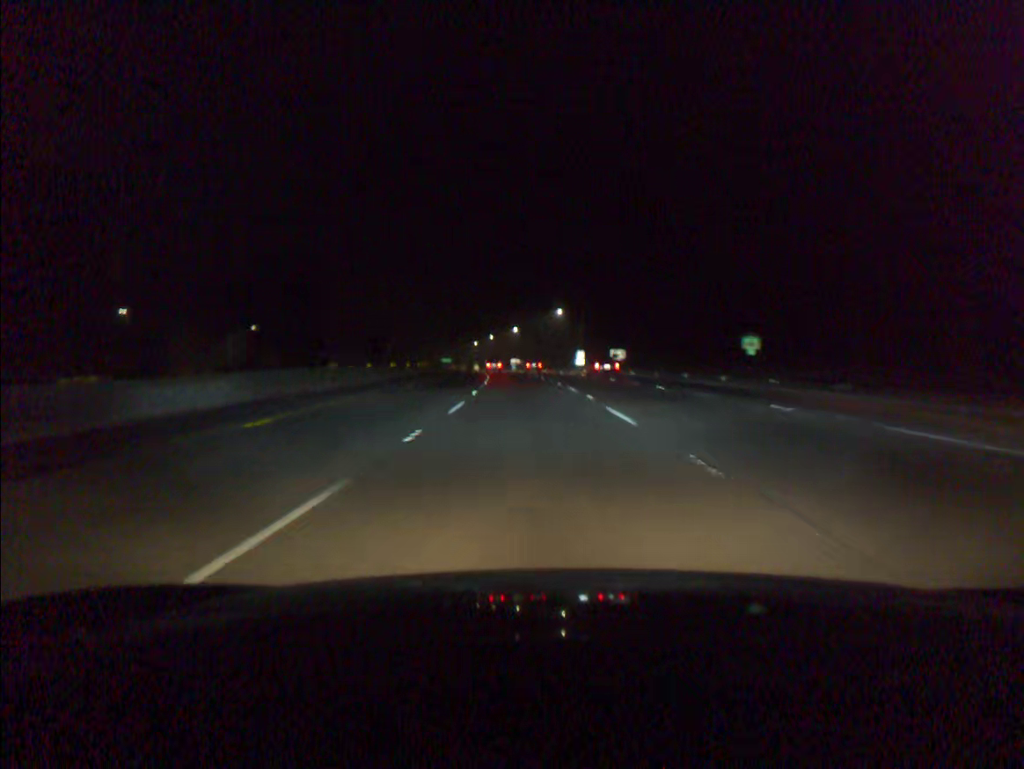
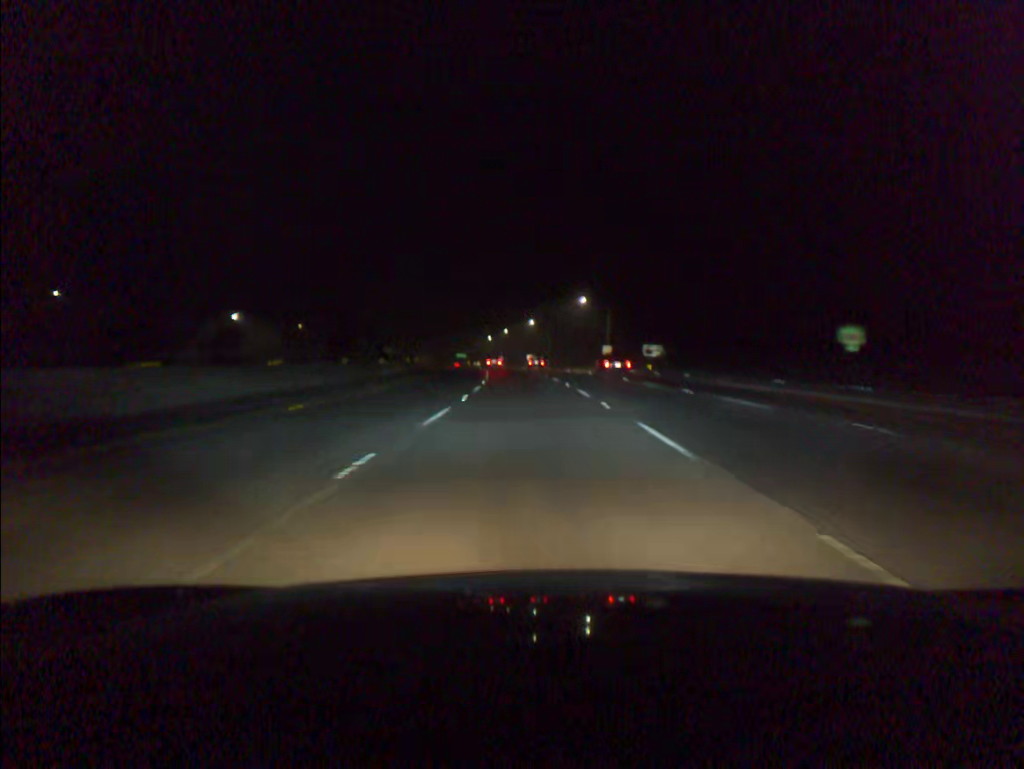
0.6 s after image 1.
(-0.2, +19.1) m; -1°
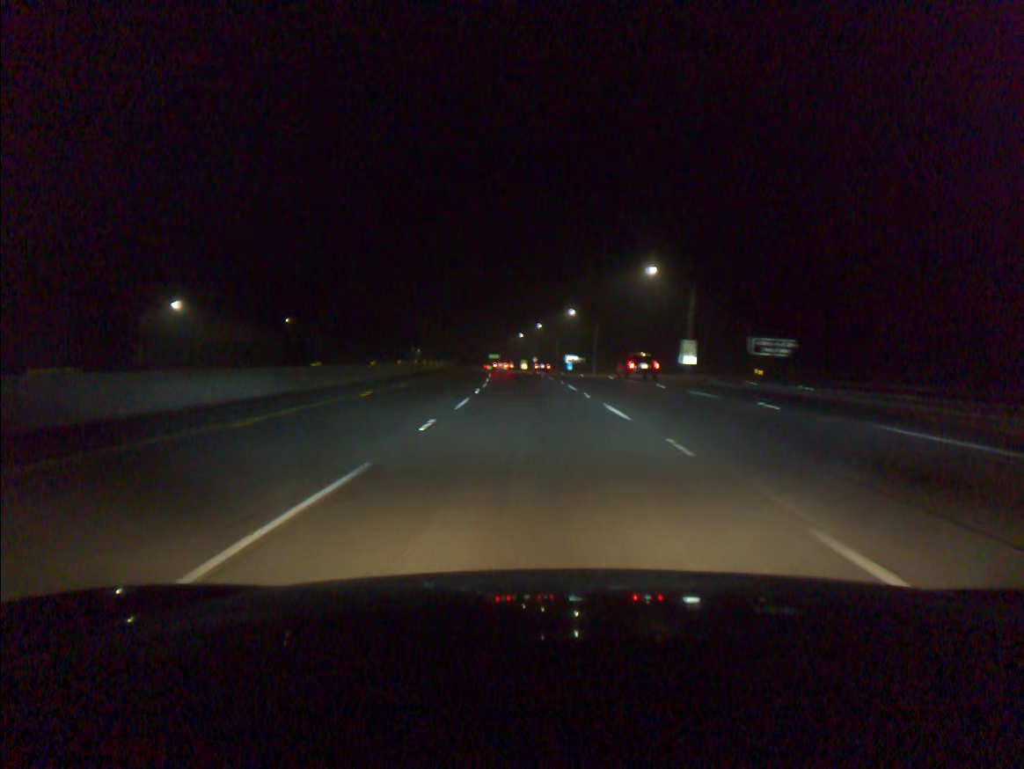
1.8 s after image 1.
(-0.9, +38.2) m; -3°
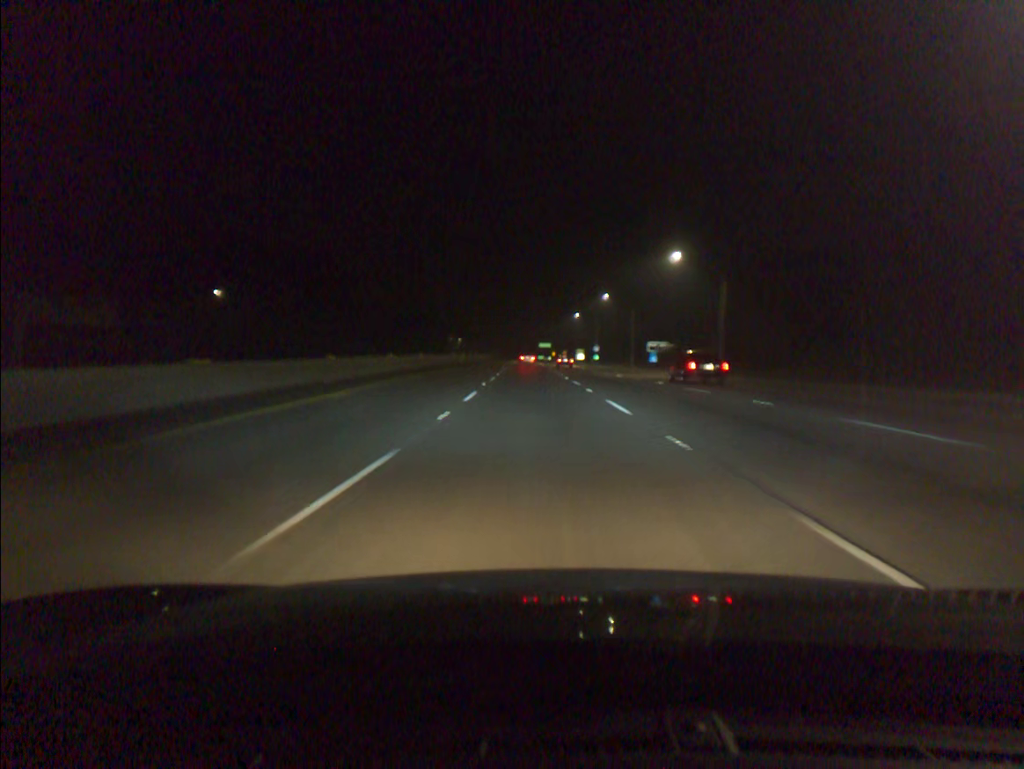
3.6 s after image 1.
(-1.9, +57.4) m; -4°
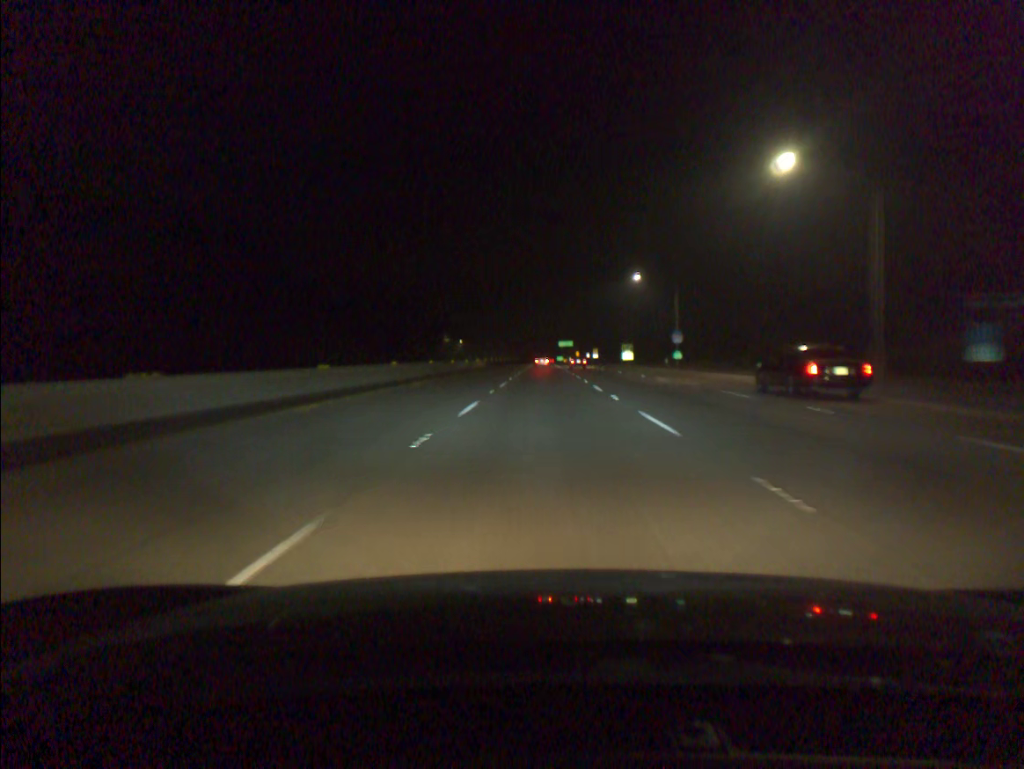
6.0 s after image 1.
(-1.5, +76.8) m; -1°
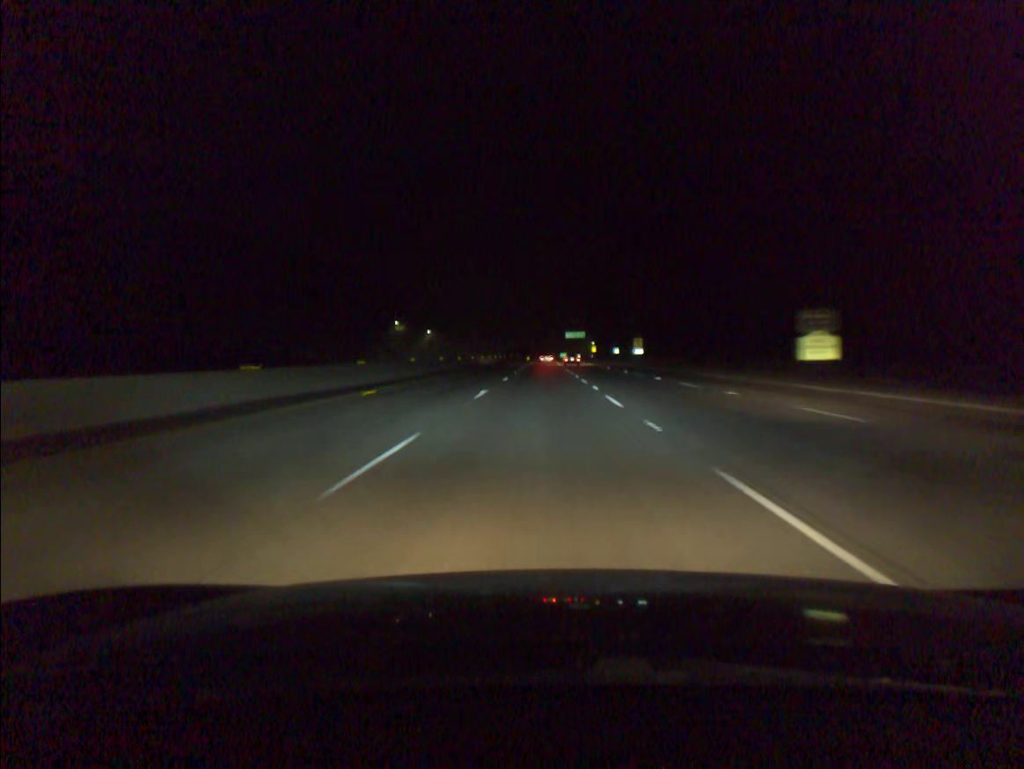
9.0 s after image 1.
(+0.3, +96.0) m; 0°
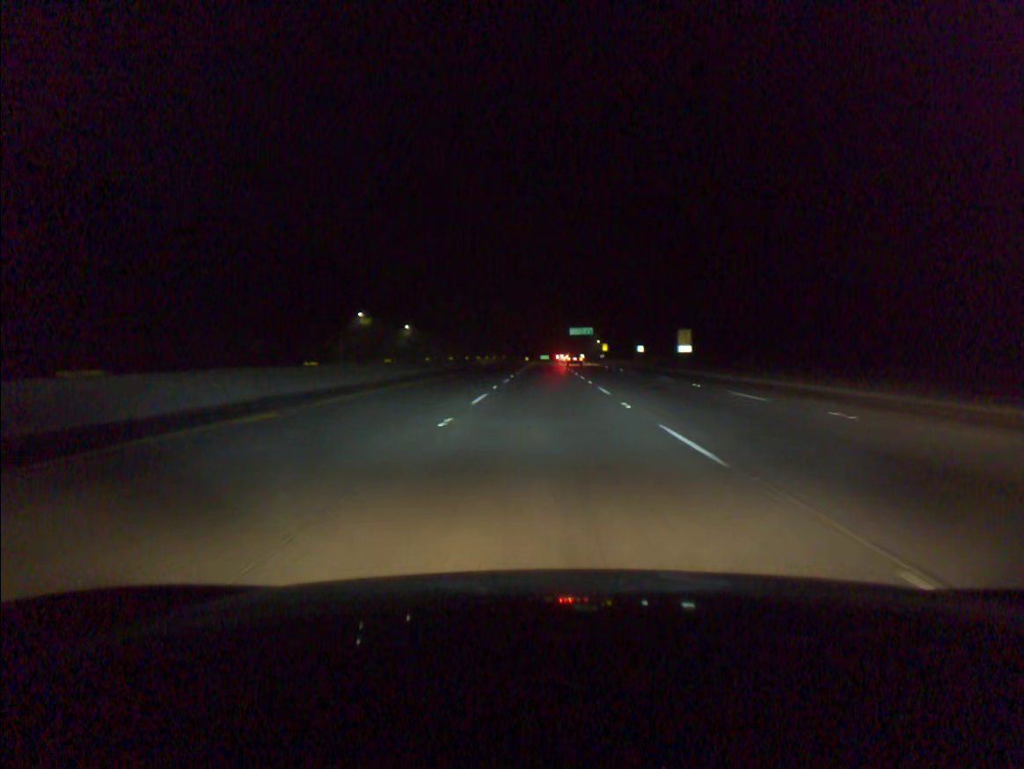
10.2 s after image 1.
(-0.1, +38.2) m; 0°
